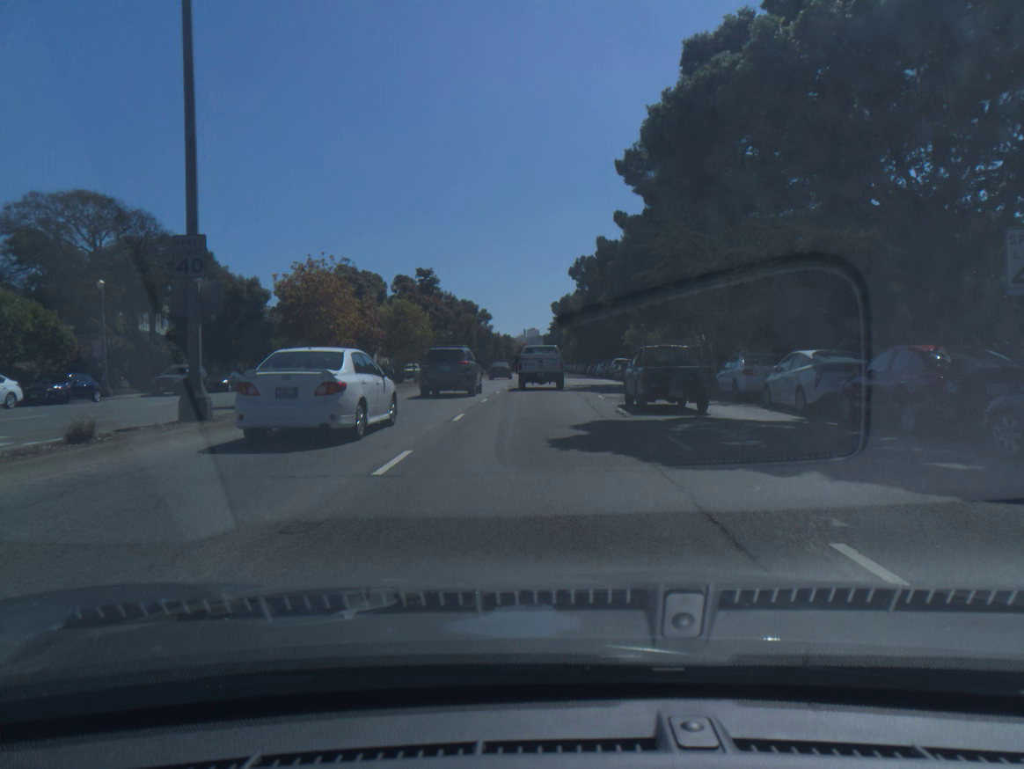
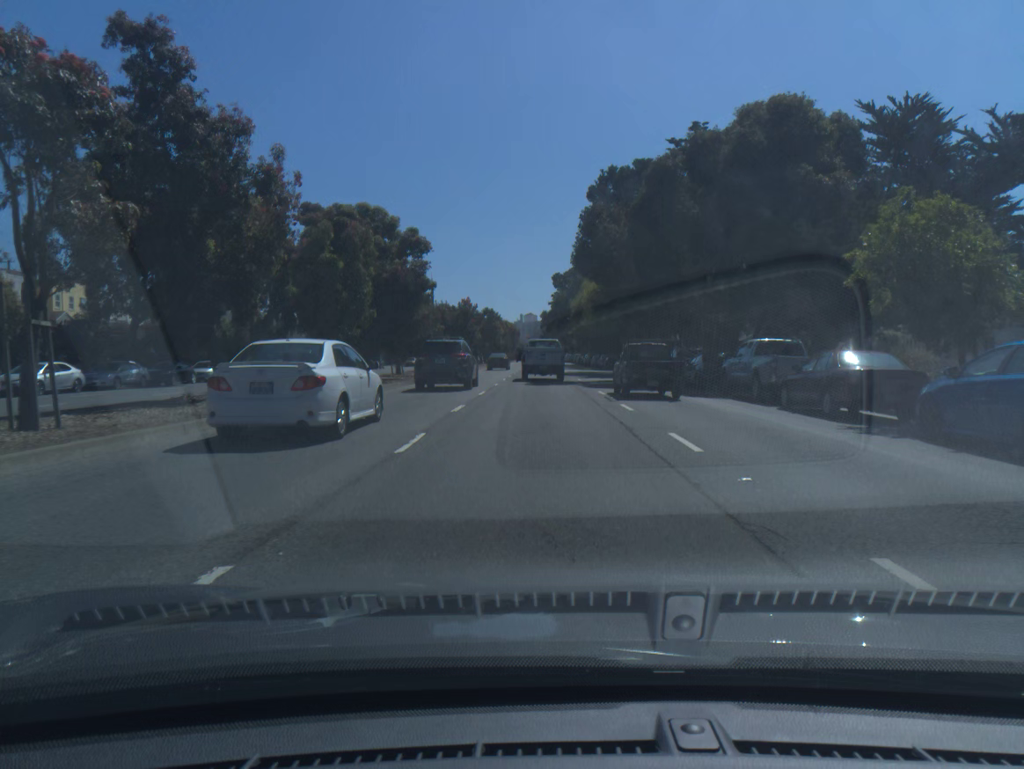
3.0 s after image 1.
(-0.1, +43.4) m; 0°
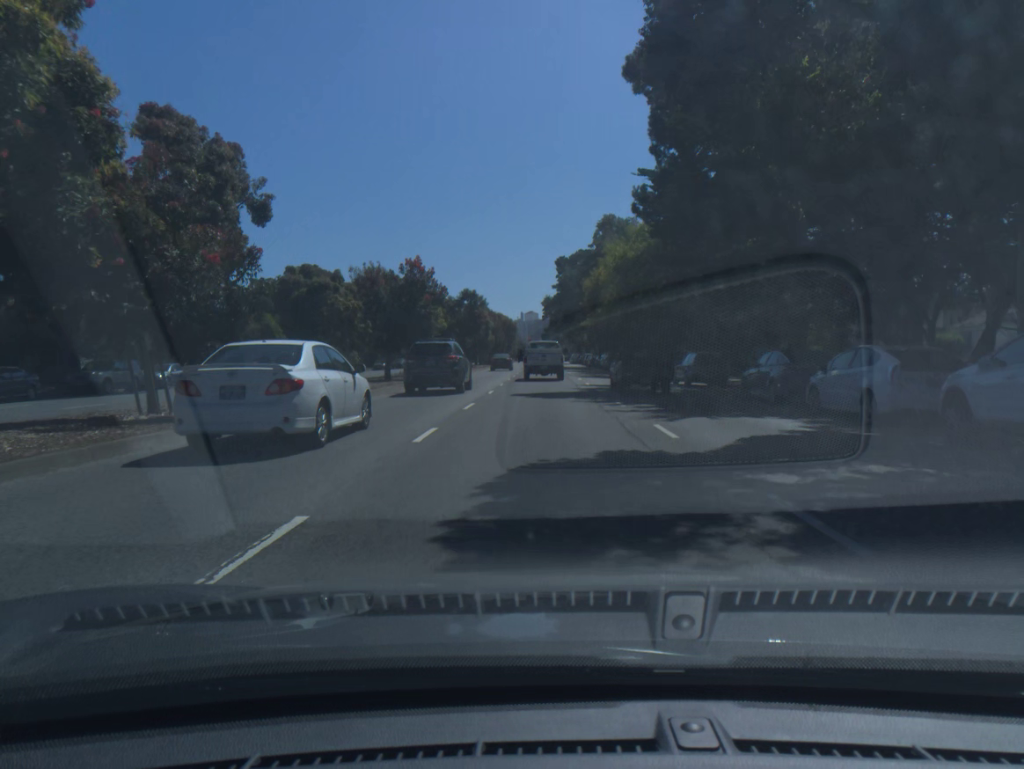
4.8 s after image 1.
(-0.1, +27.0) m; 0°
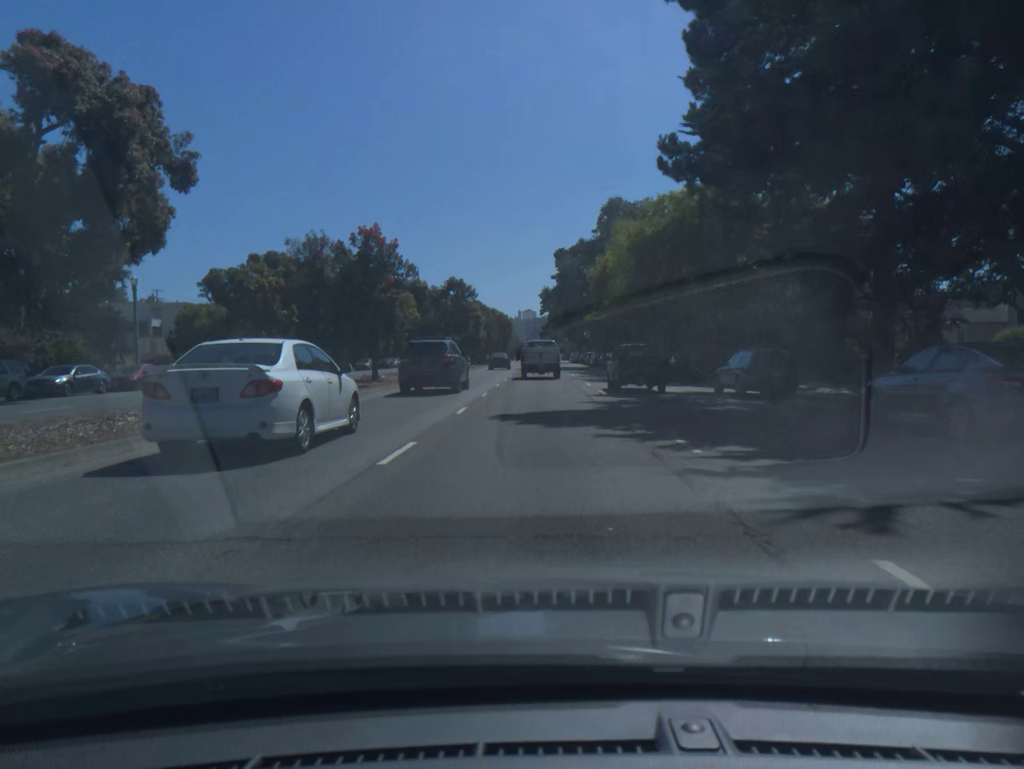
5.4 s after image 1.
(0.0, +9.2) m; 0°
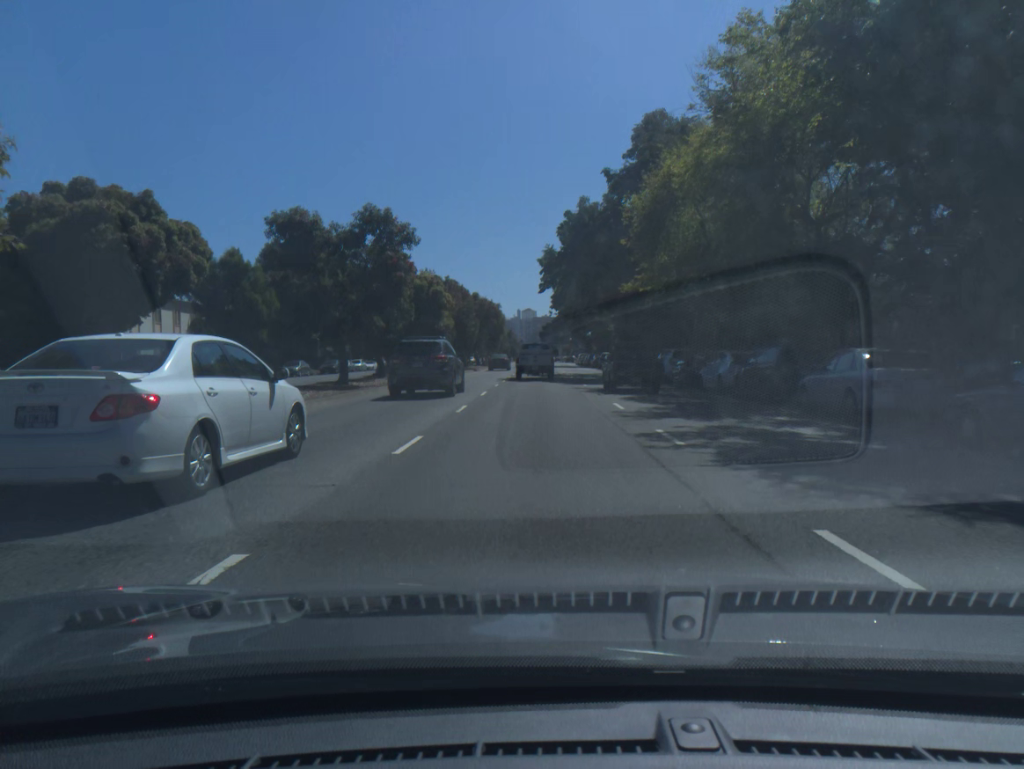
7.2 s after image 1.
(0.0, +28.3) m; 0°
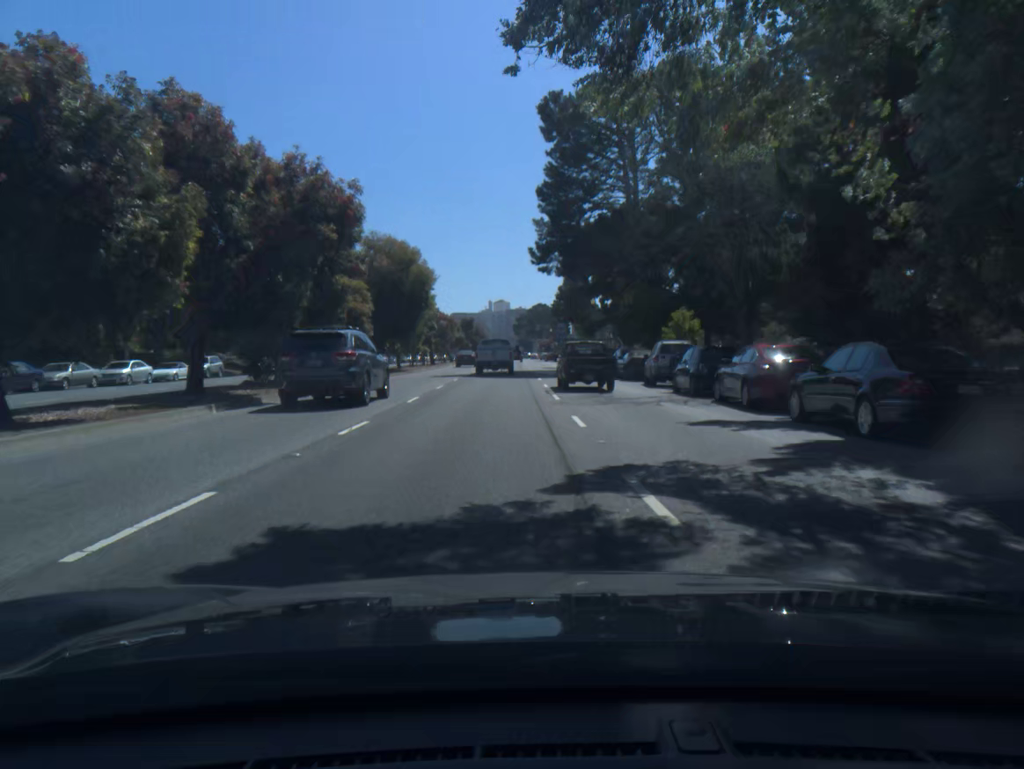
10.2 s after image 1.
(+0.6, +48.7) m; +2°
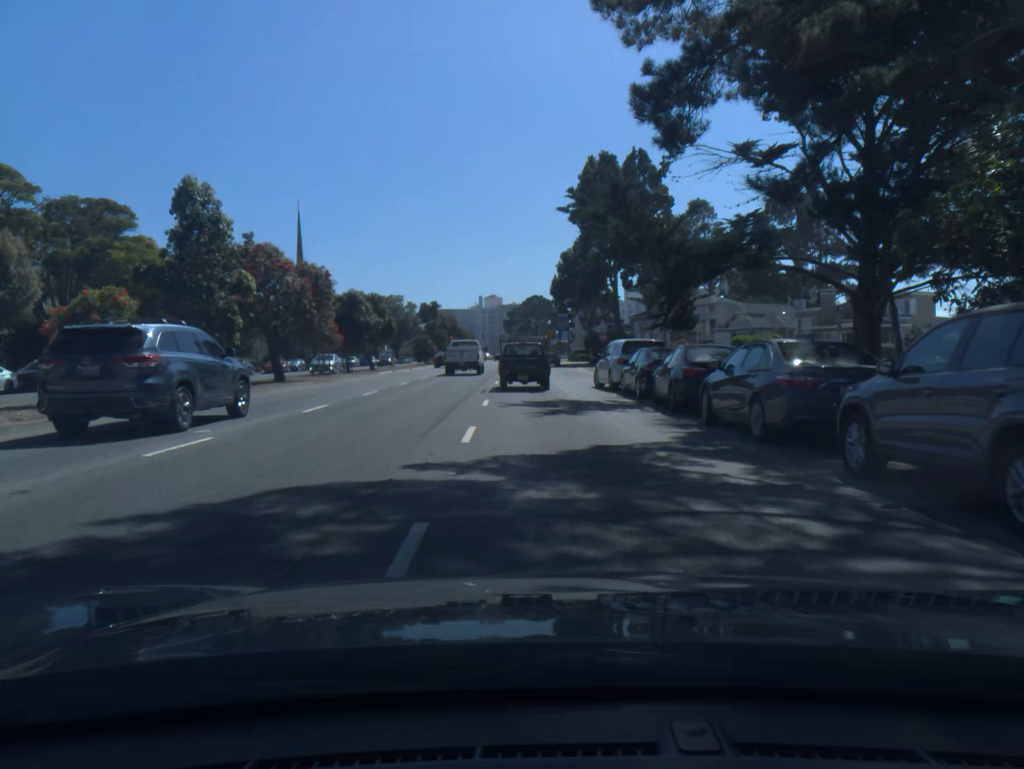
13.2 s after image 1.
(+0.3, +46.2) m; 0°
